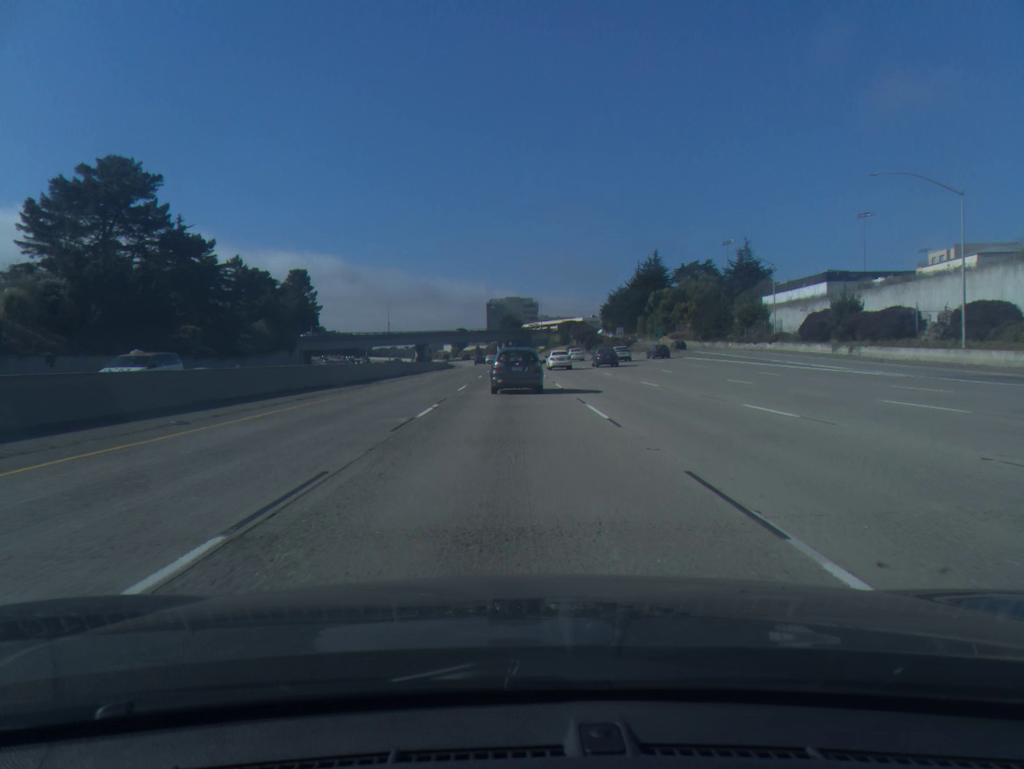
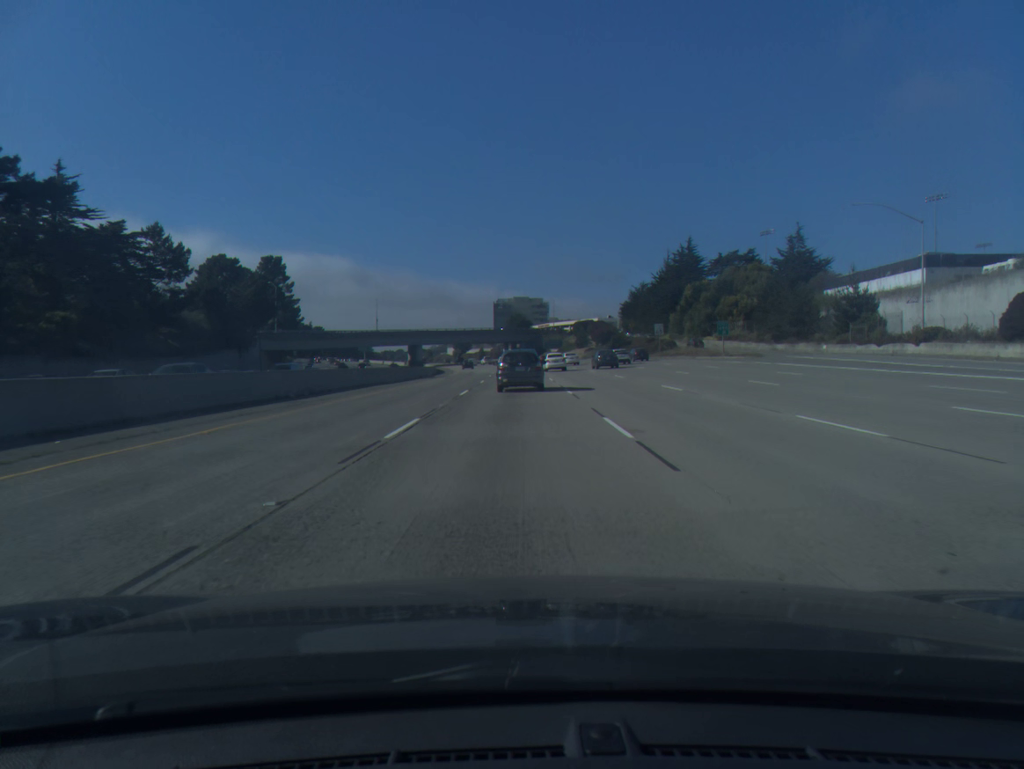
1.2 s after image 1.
(-0.1, +32.1) m; -1°
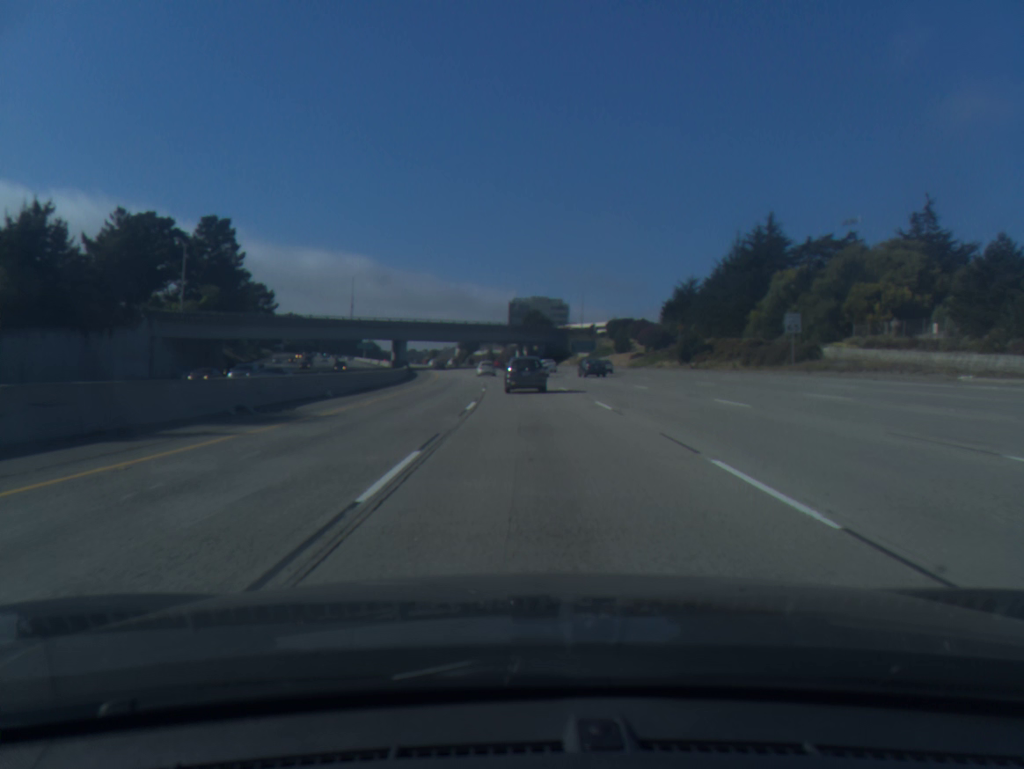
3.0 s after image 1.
(-0.5, +48.2) m; -1°
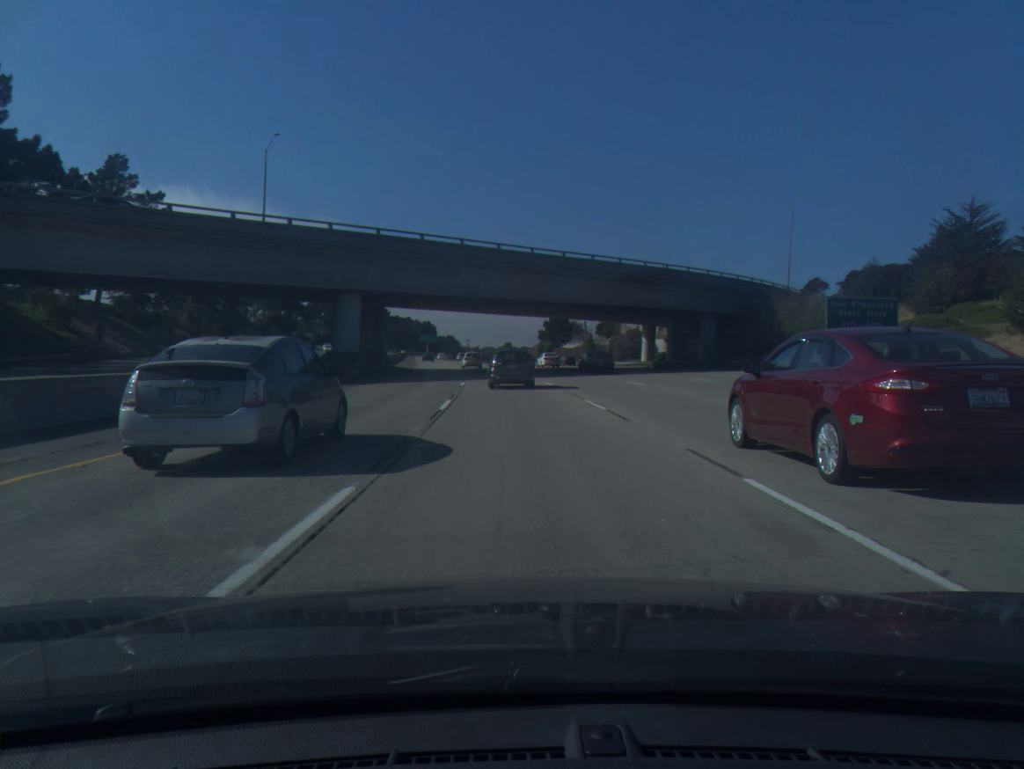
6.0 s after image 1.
(-3.8, +88.0) m; -6°
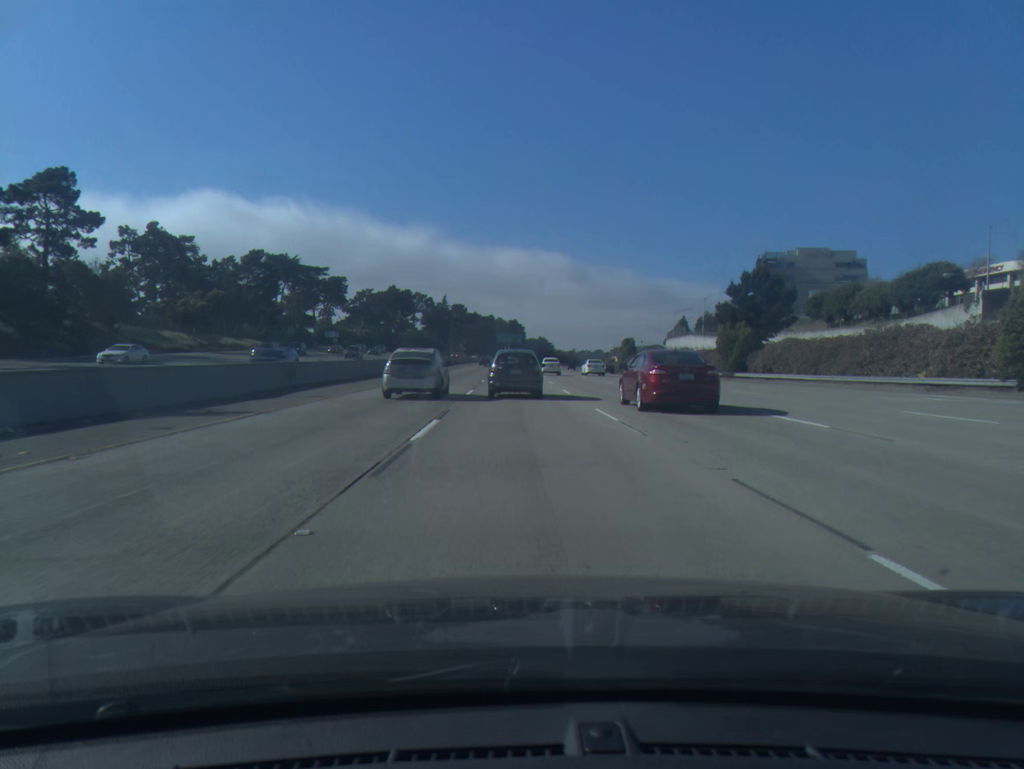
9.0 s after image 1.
(-6.2, +87.5) m; -7°
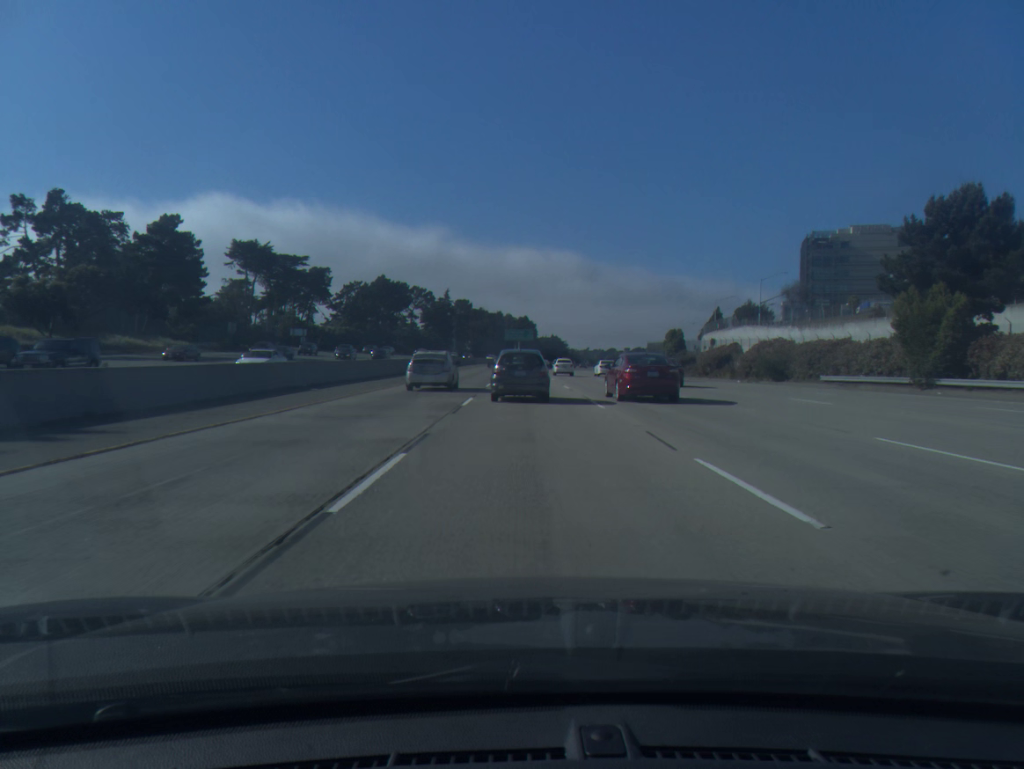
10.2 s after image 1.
(-0.3, +34.4) m; -1°
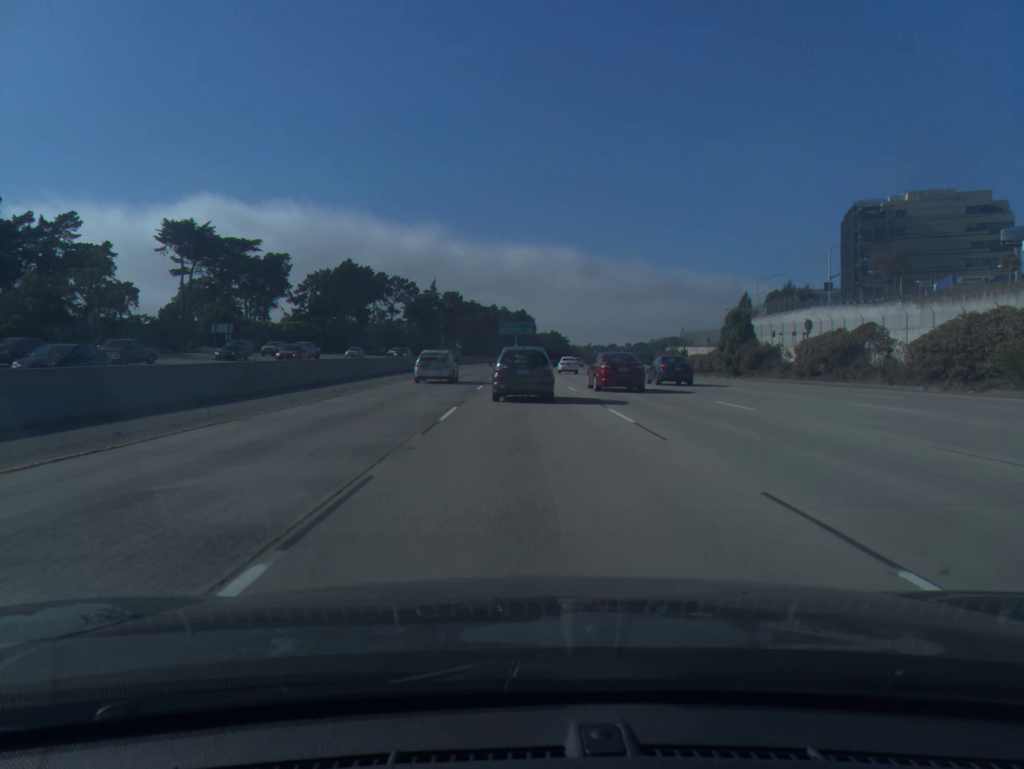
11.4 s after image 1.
(0.0, +33.9) m; 0°
